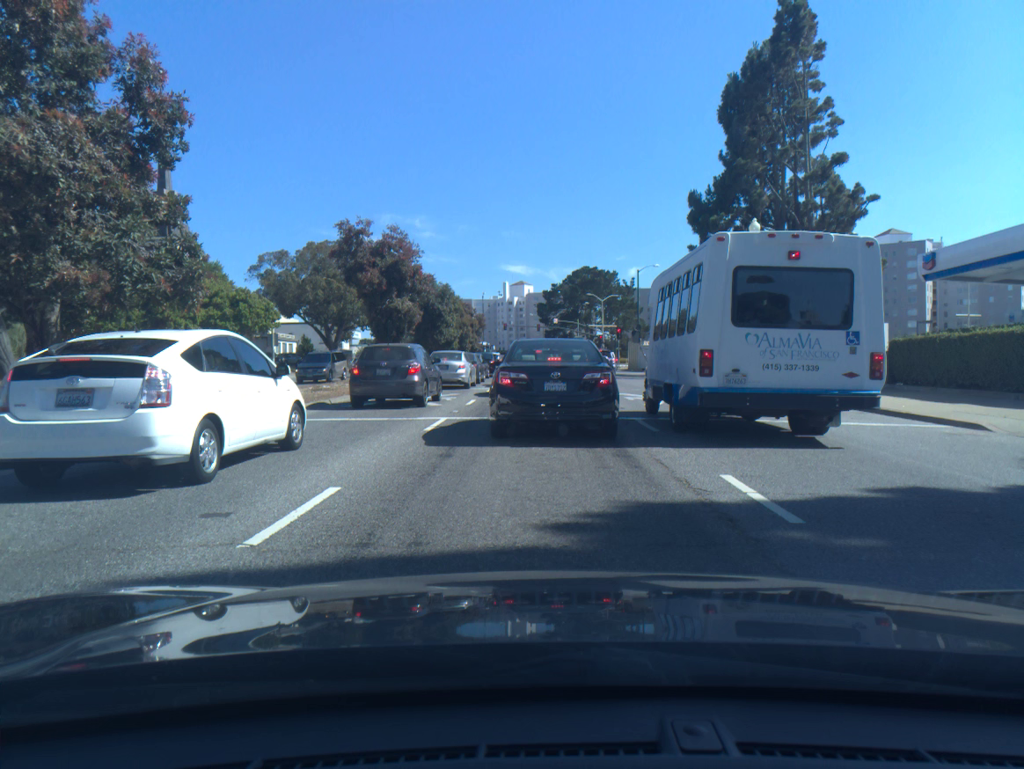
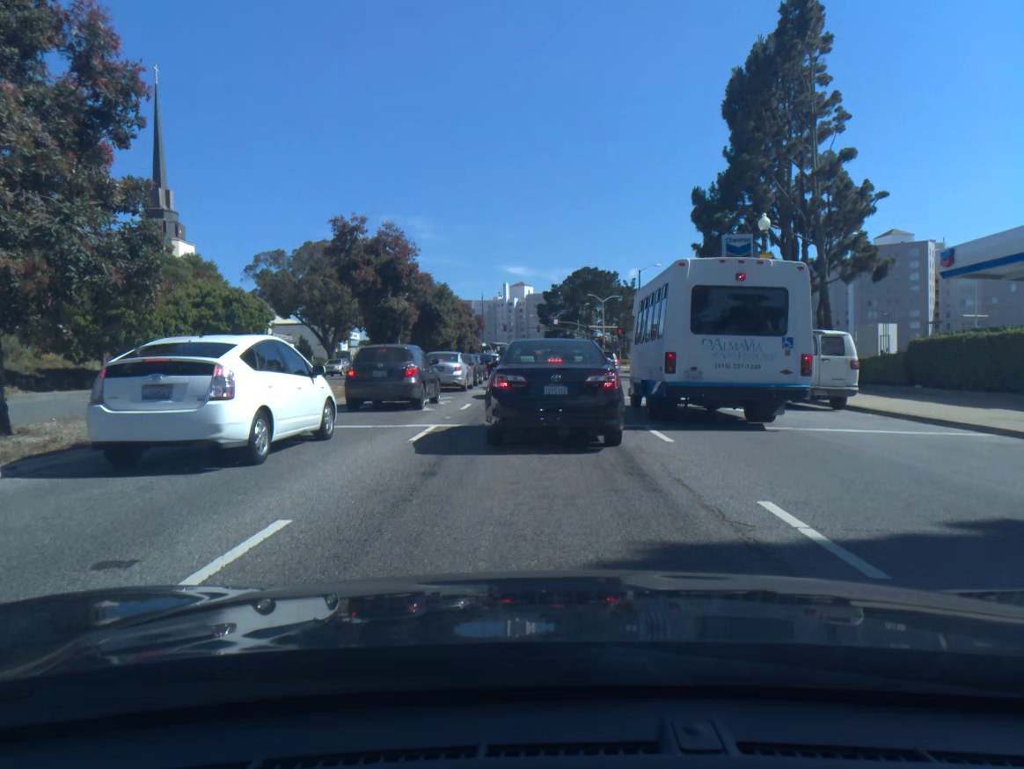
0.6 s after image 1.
(0.0, +1.4) m; 0°
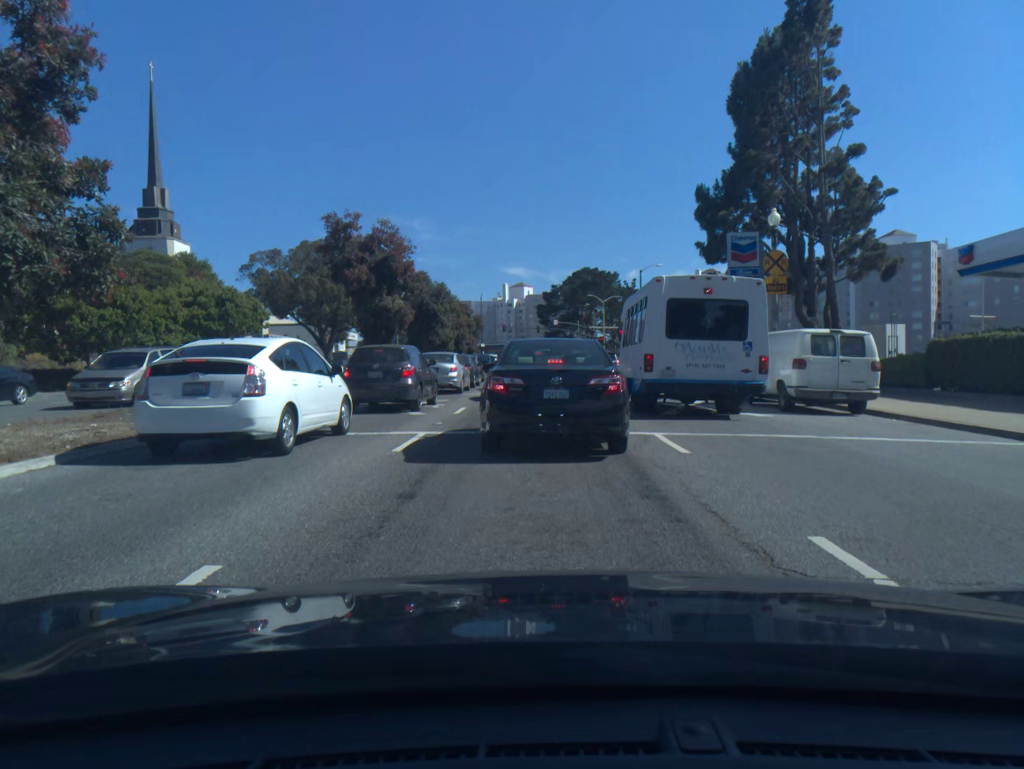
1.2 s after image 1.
(0.0, +1.3) m; -1°
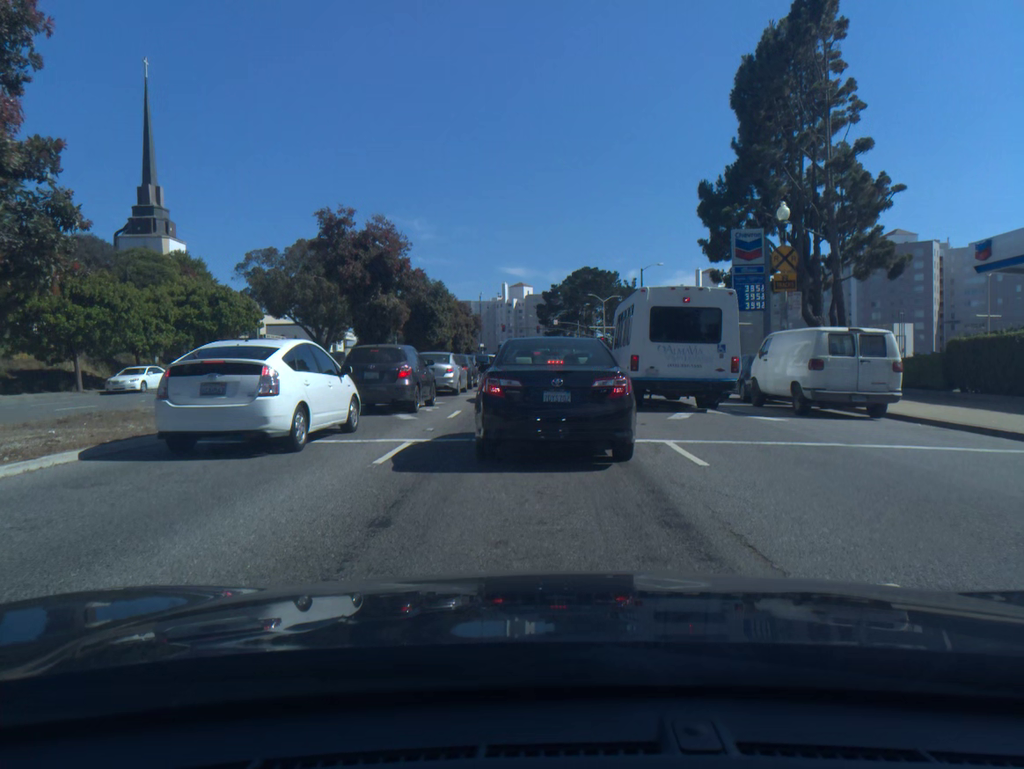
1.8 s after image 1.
(0.0, +1.1) m; 0°
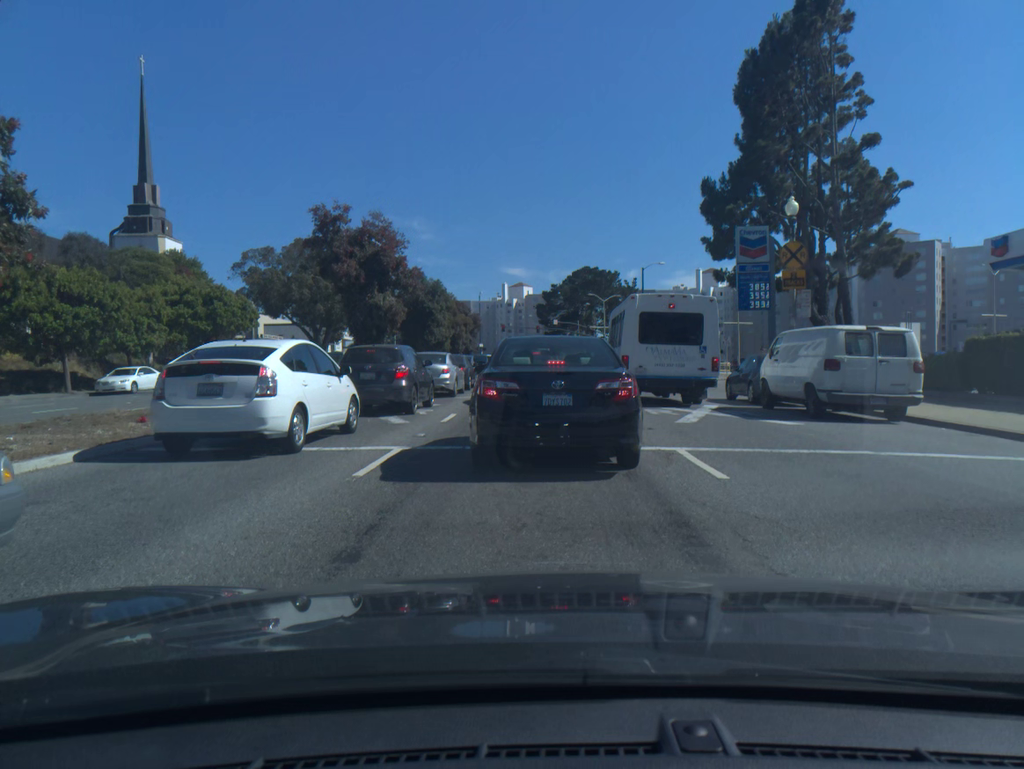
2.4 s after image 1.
(0.0, +1.0) m; 0°
